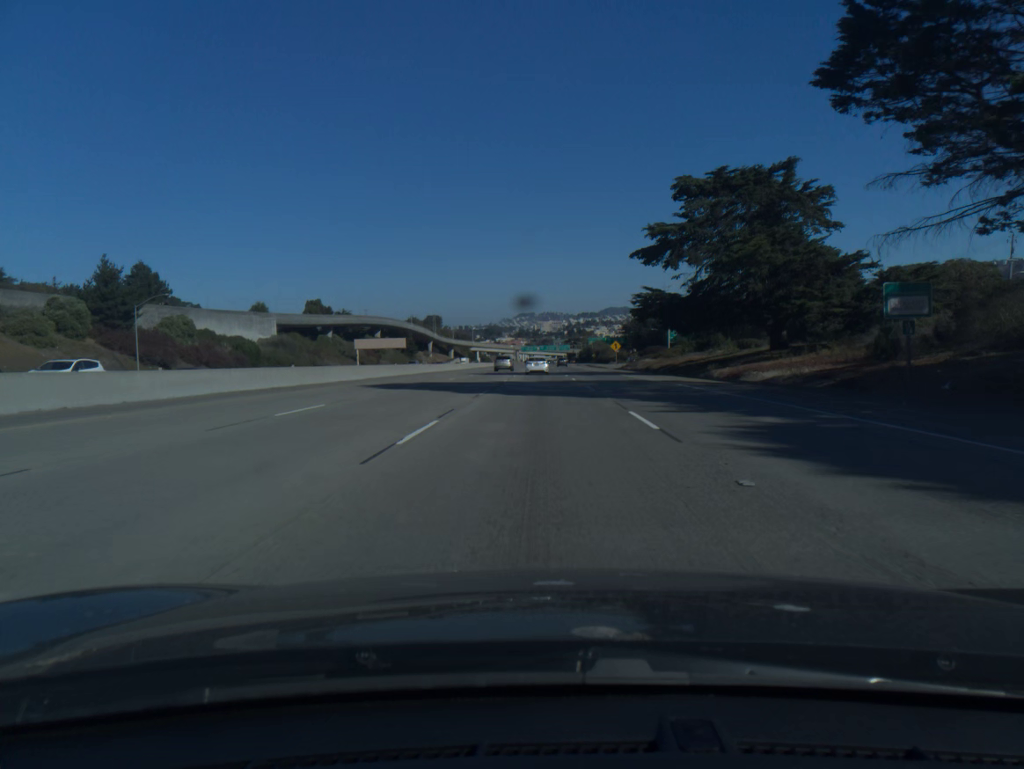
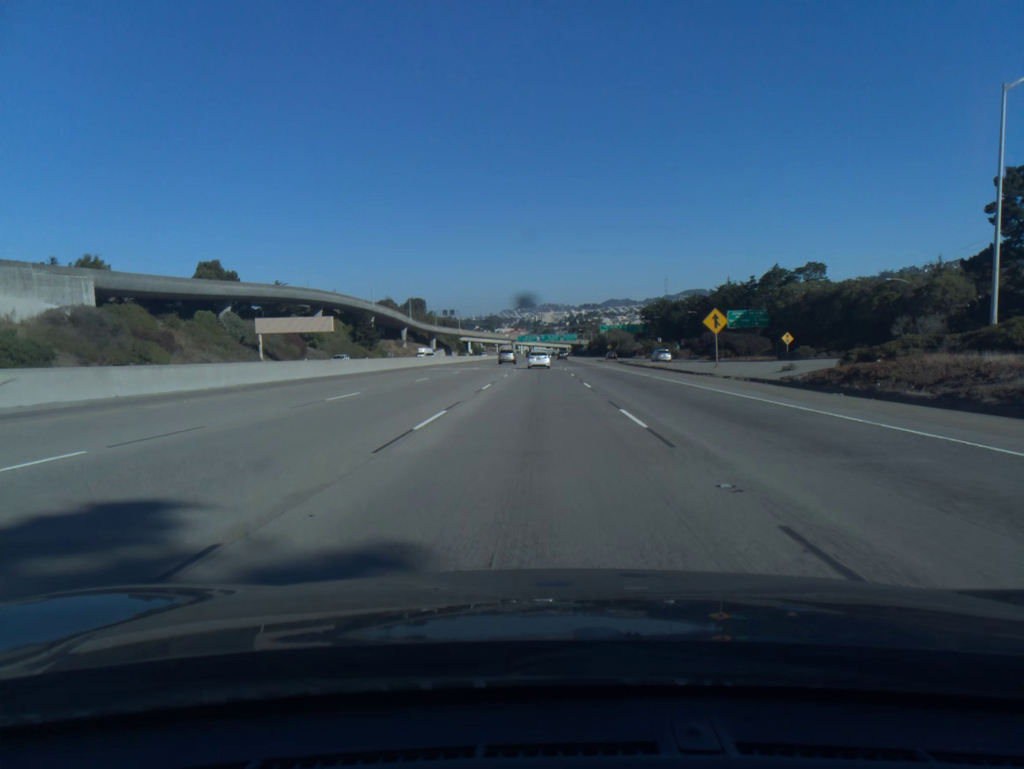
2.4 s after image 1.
(+0.2, +69.4) m; 0°
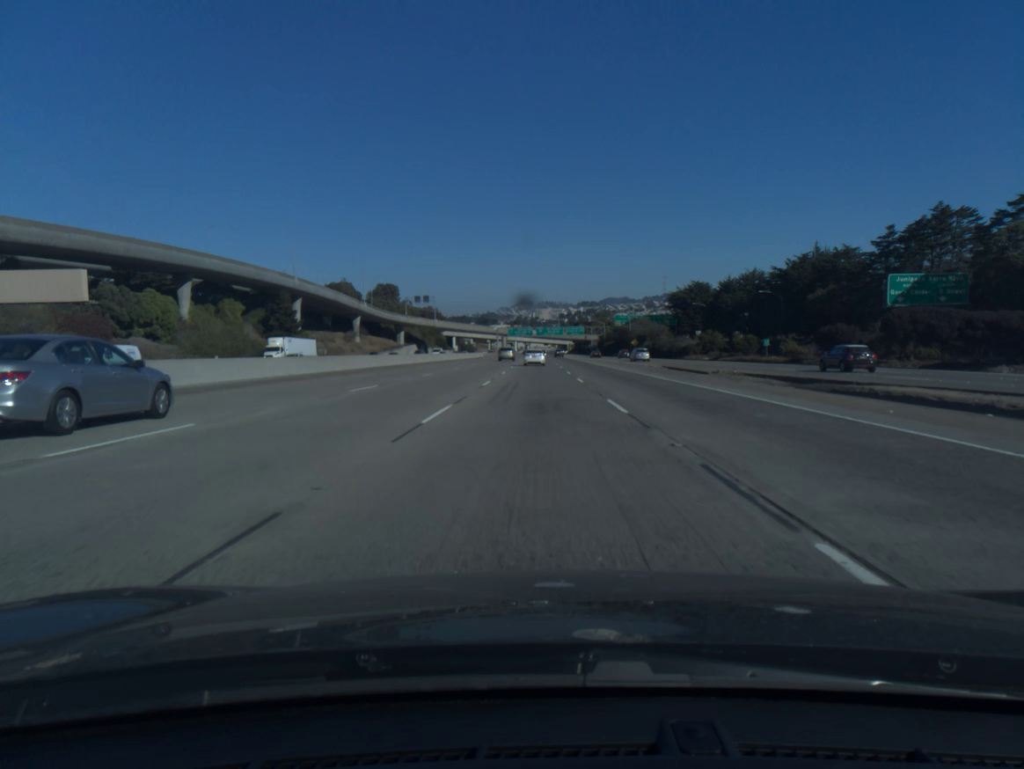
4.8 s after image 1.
(0.0, +70.1) m; 0°
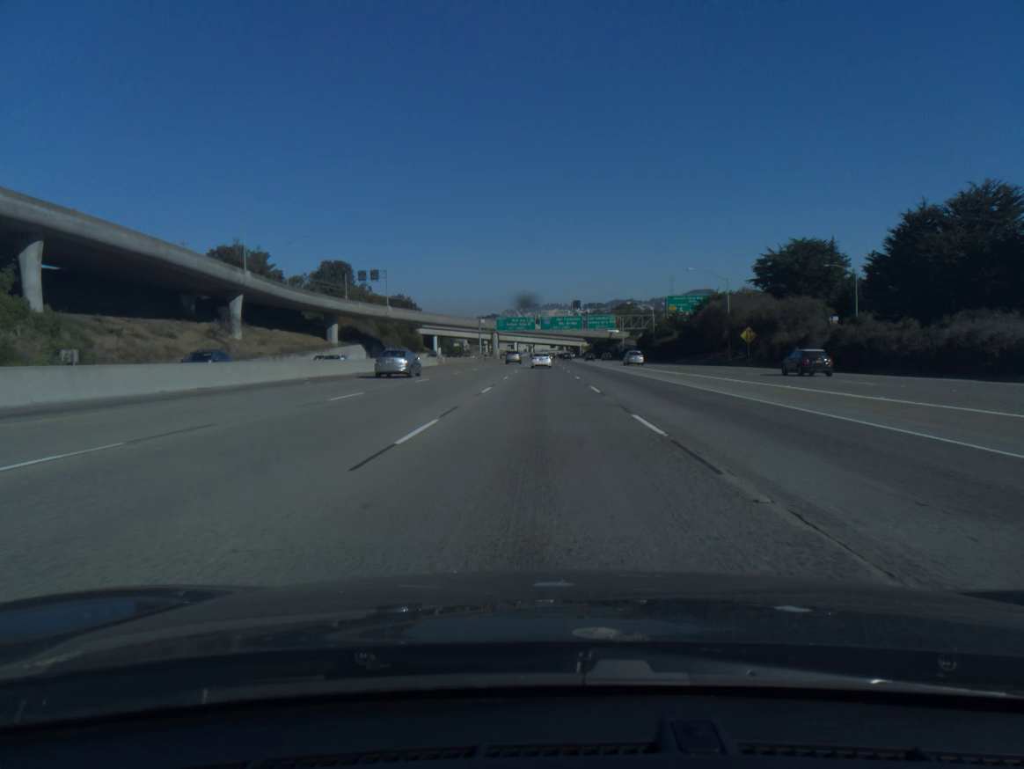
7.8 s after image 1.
(-0.3, +88.6) m; 0°
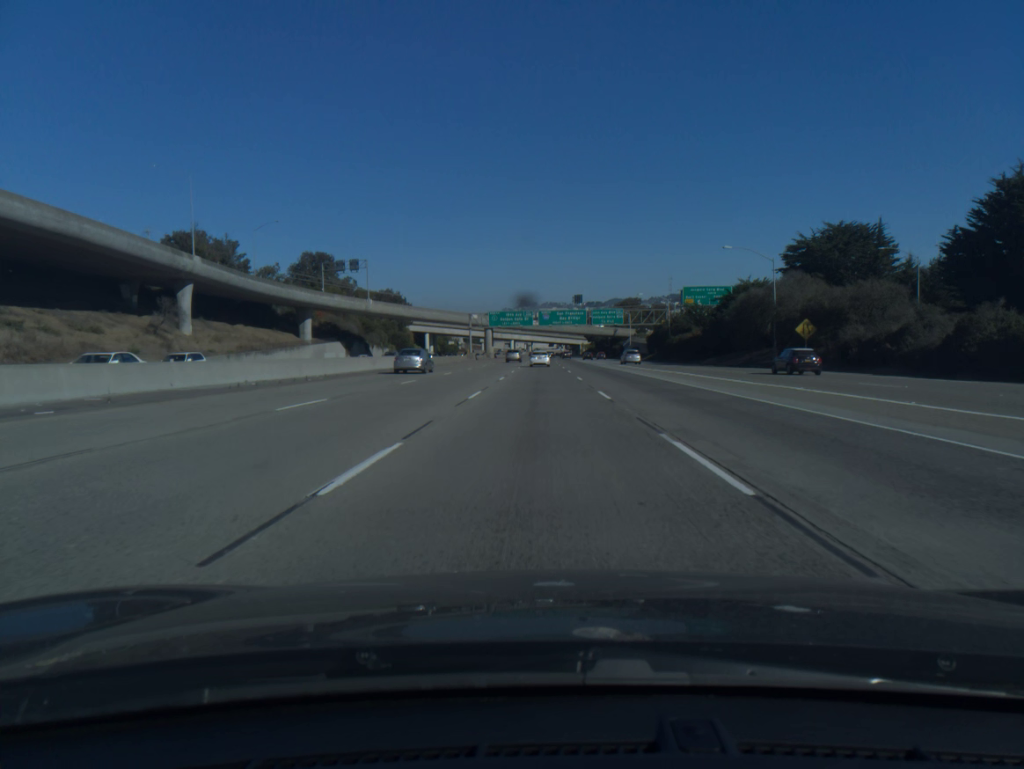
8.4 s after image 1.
(0.0, +17.9) m; 0°
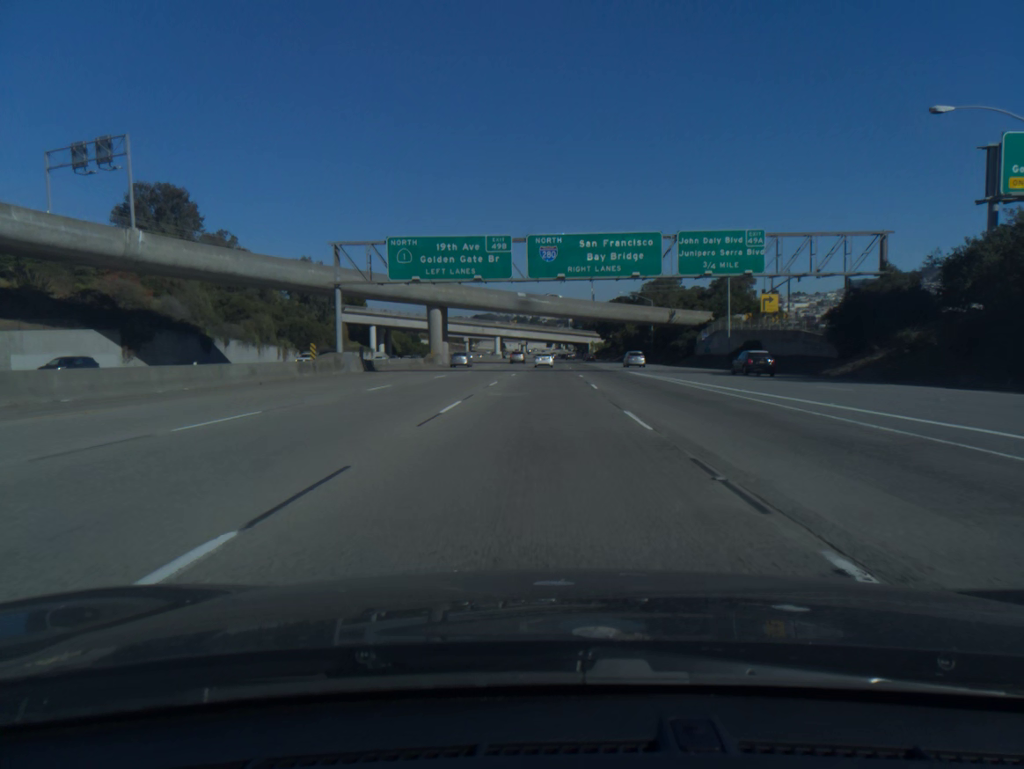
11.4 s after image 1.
(+0.2, +90.4) m; 0°
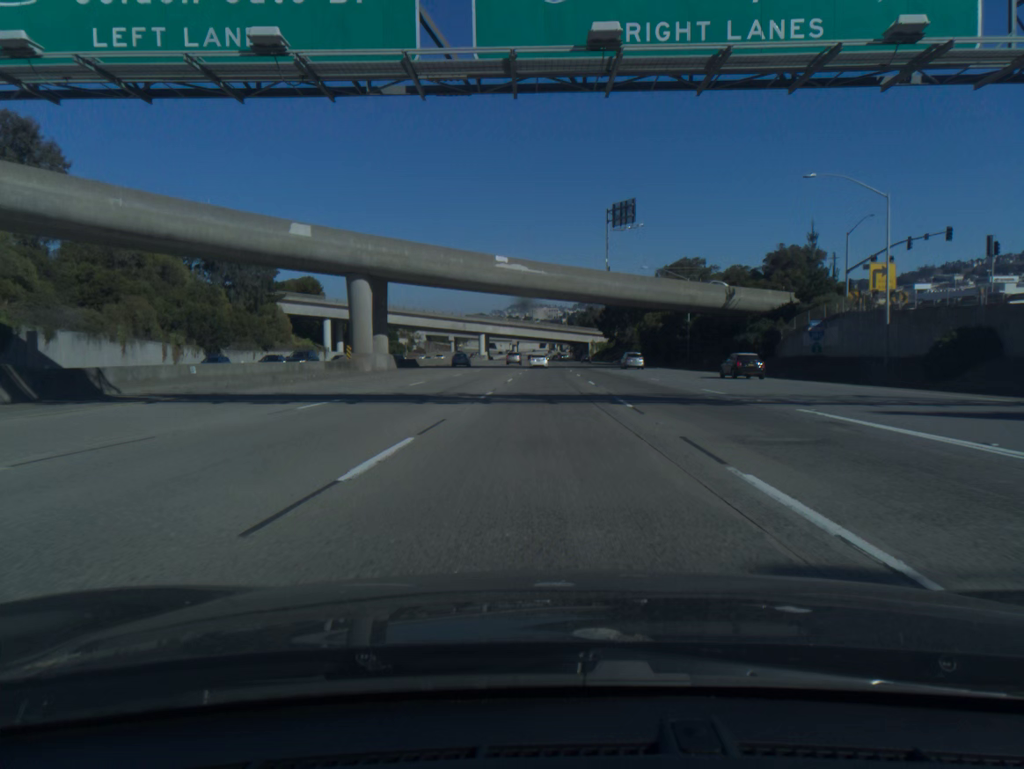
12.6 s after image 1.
(+0.1, +36.8) m; +1°
